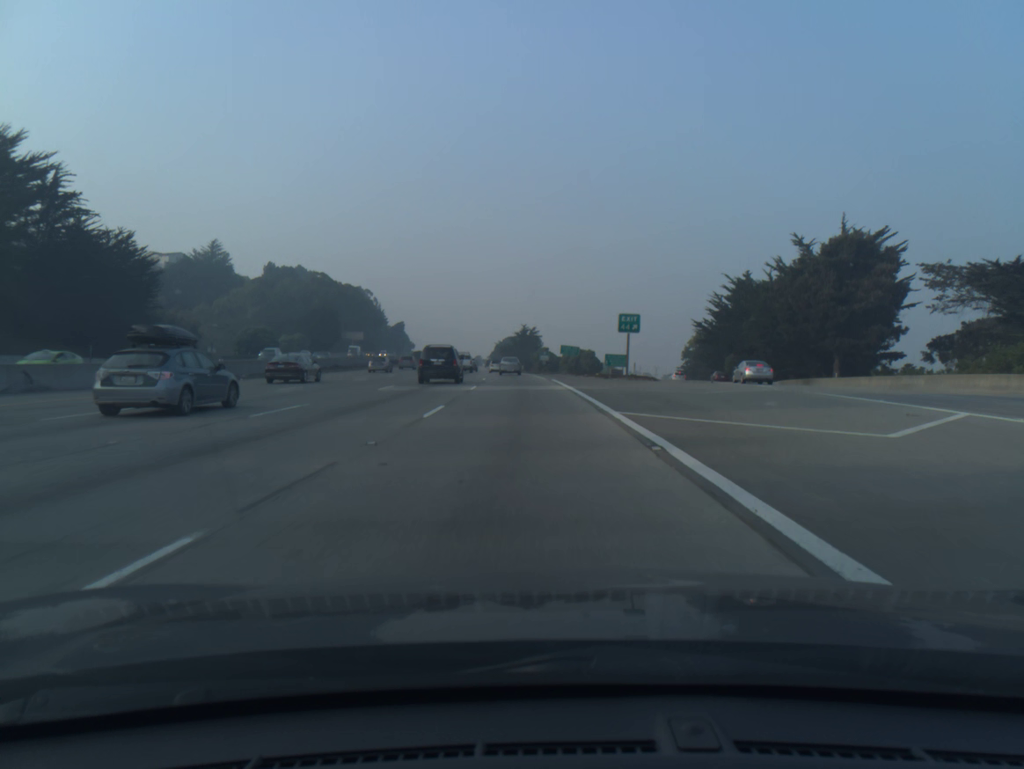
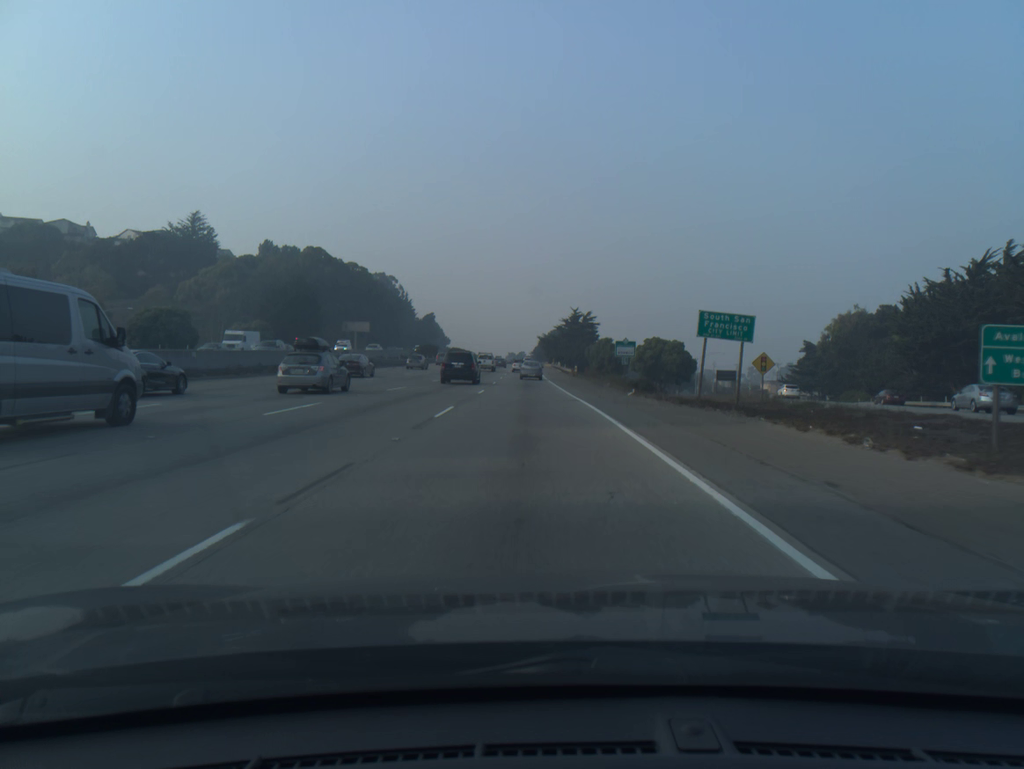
(-1.8, +58.1) m; -4°
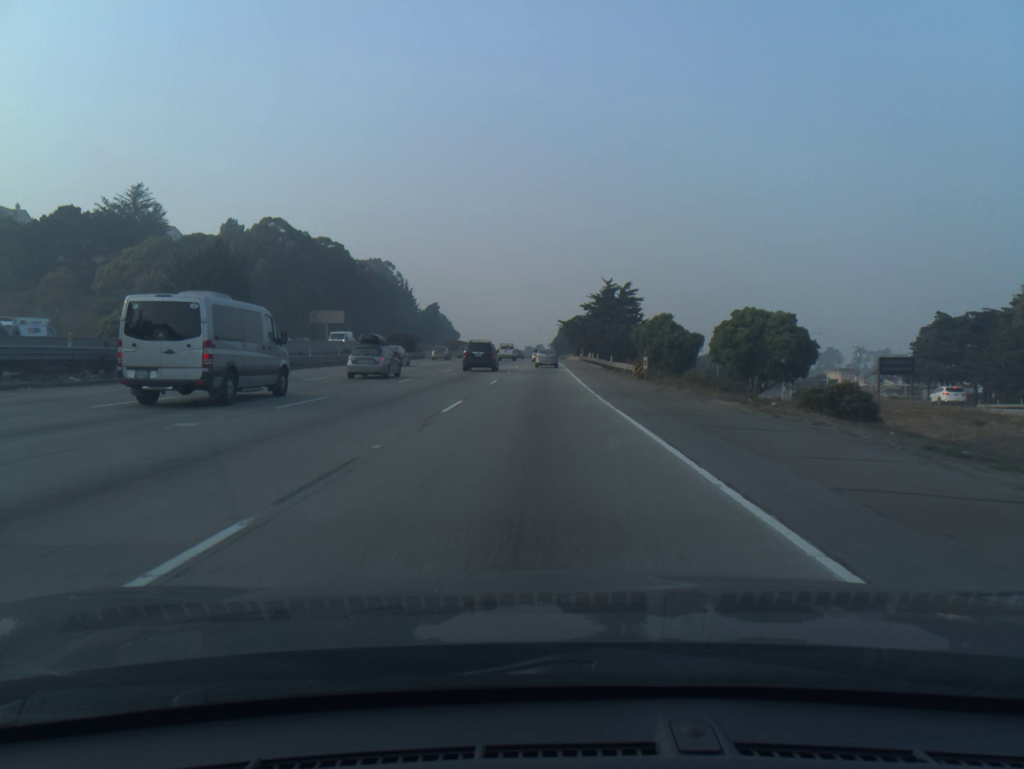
(-0.6, +44.1) m; -1°
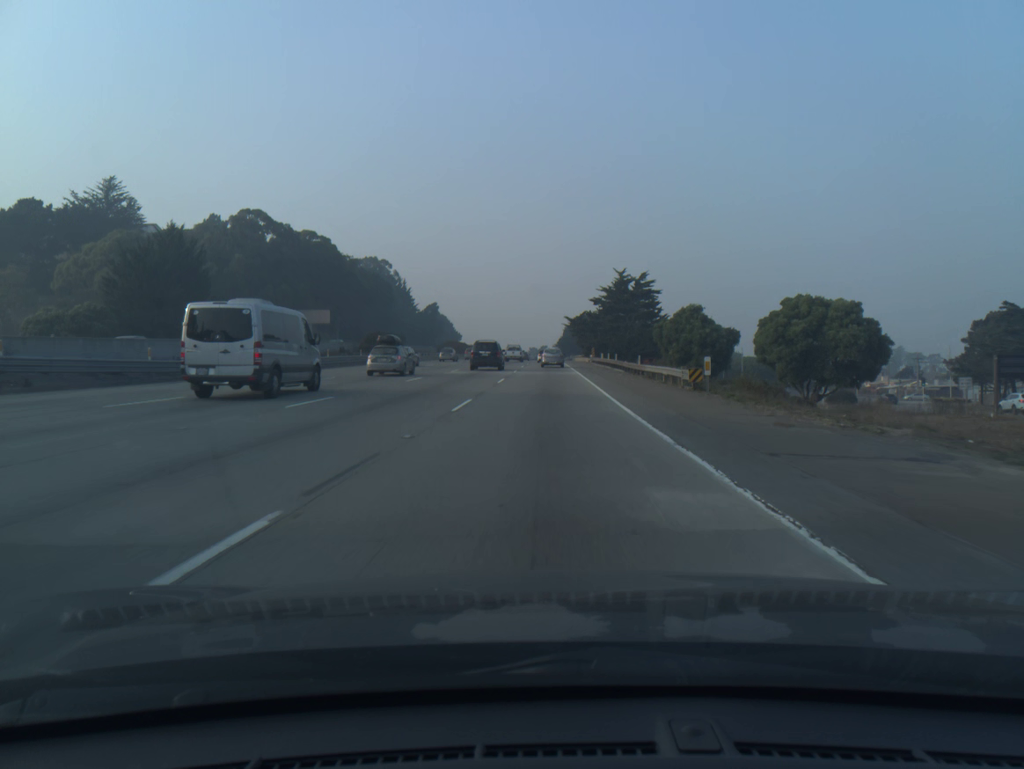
(0.0, +14.4) m; 0°
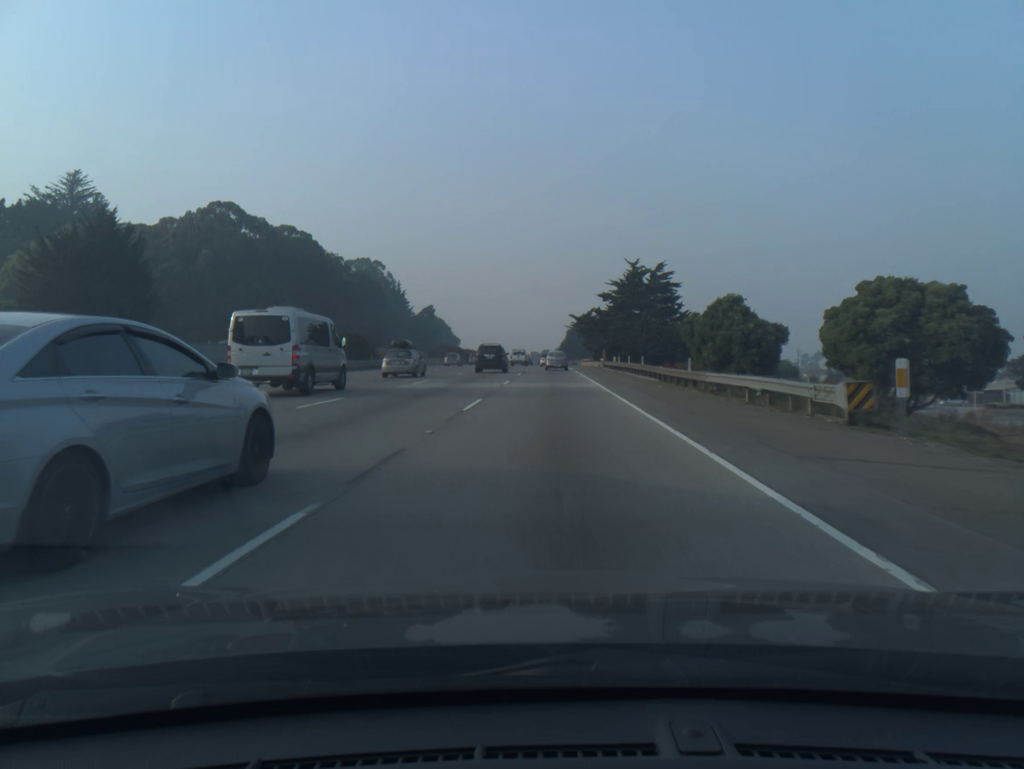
(0.0, +14.3) m; 0°
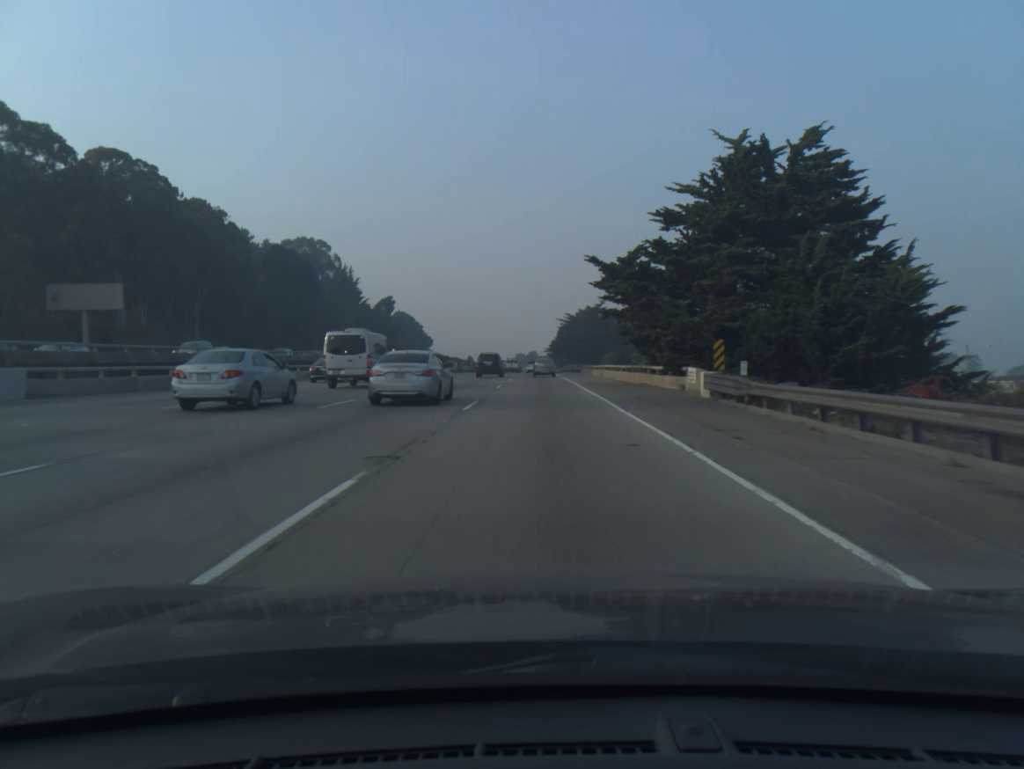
(+0.5, +56.3) m; +1°
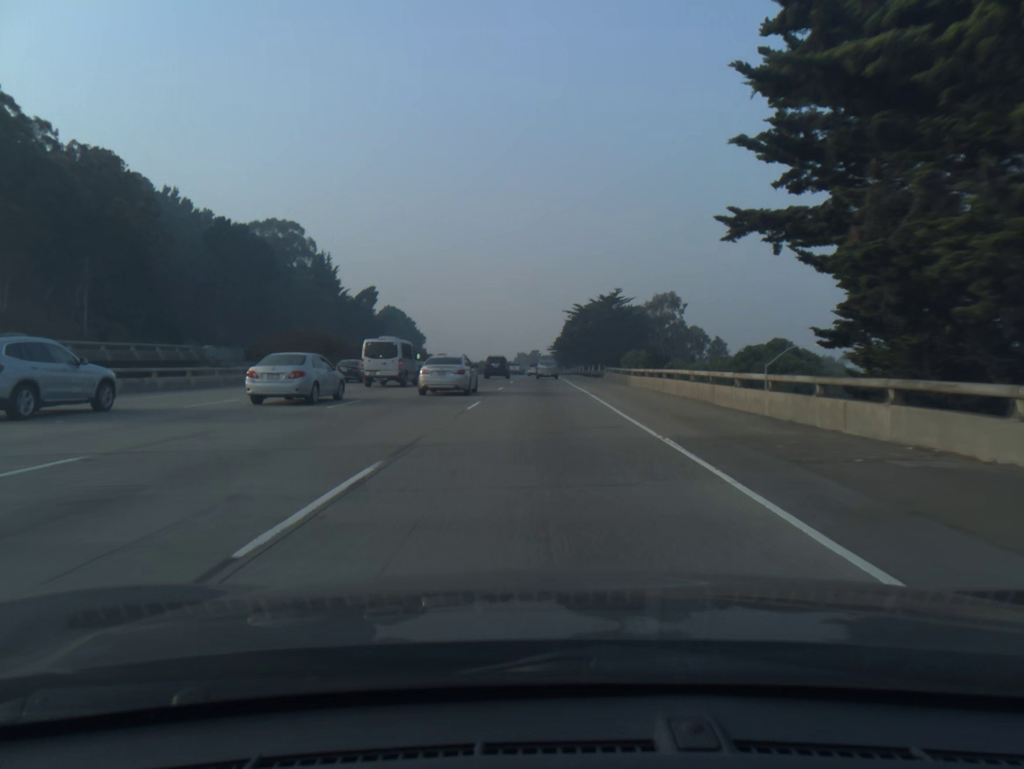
(-0.1, +28.3) m; 0°
